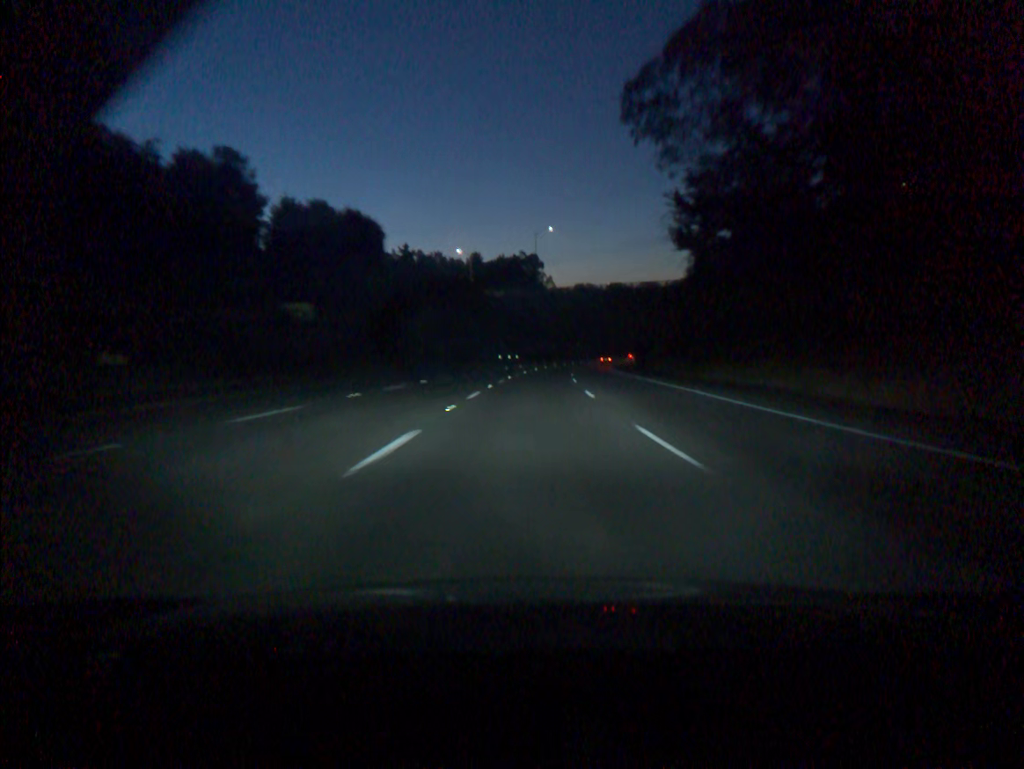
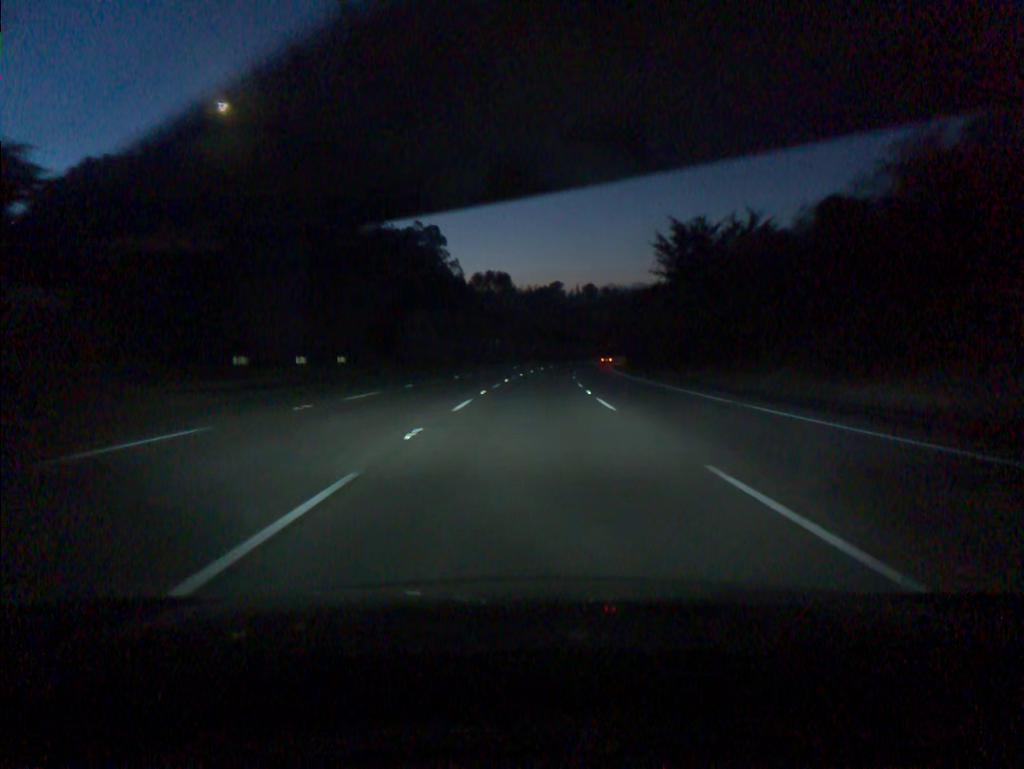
(+5.2, +92.3) m; +7°
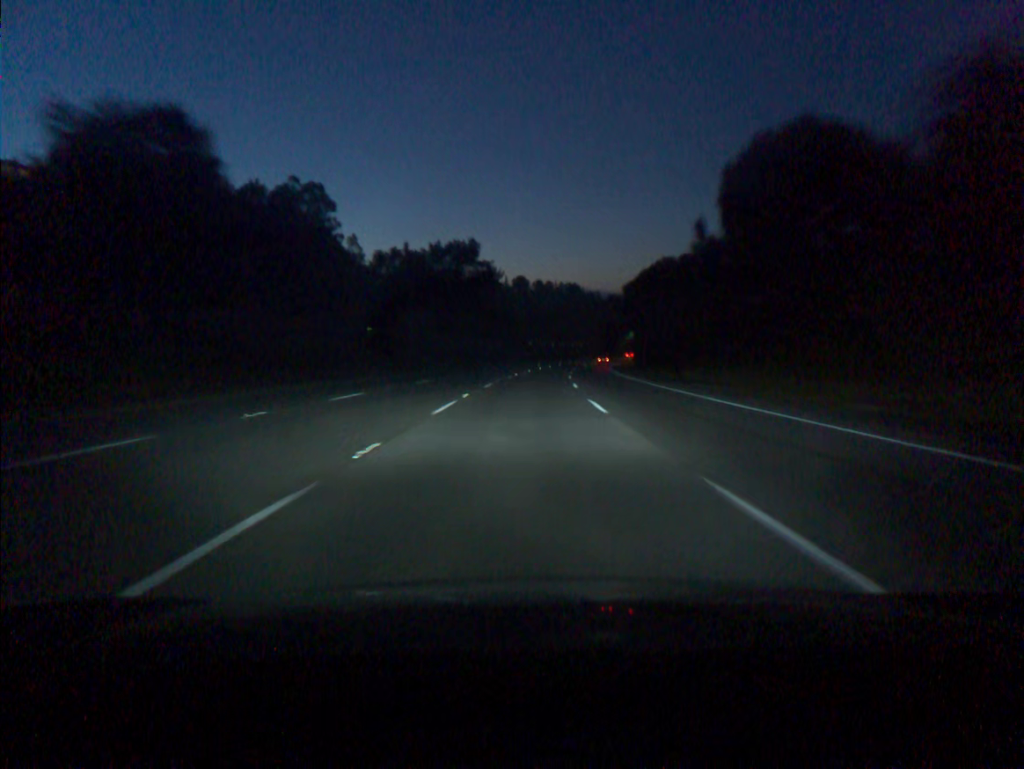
(+3.6, +74.0) m; +5°
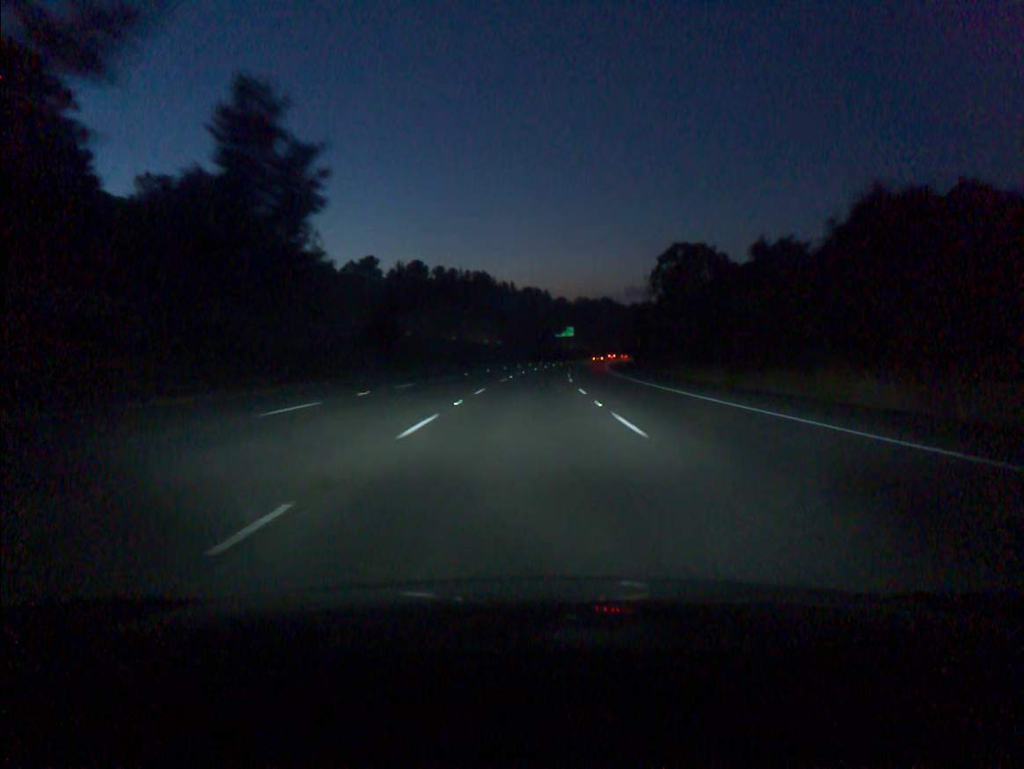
(+5.1, +92.3) m; +7°
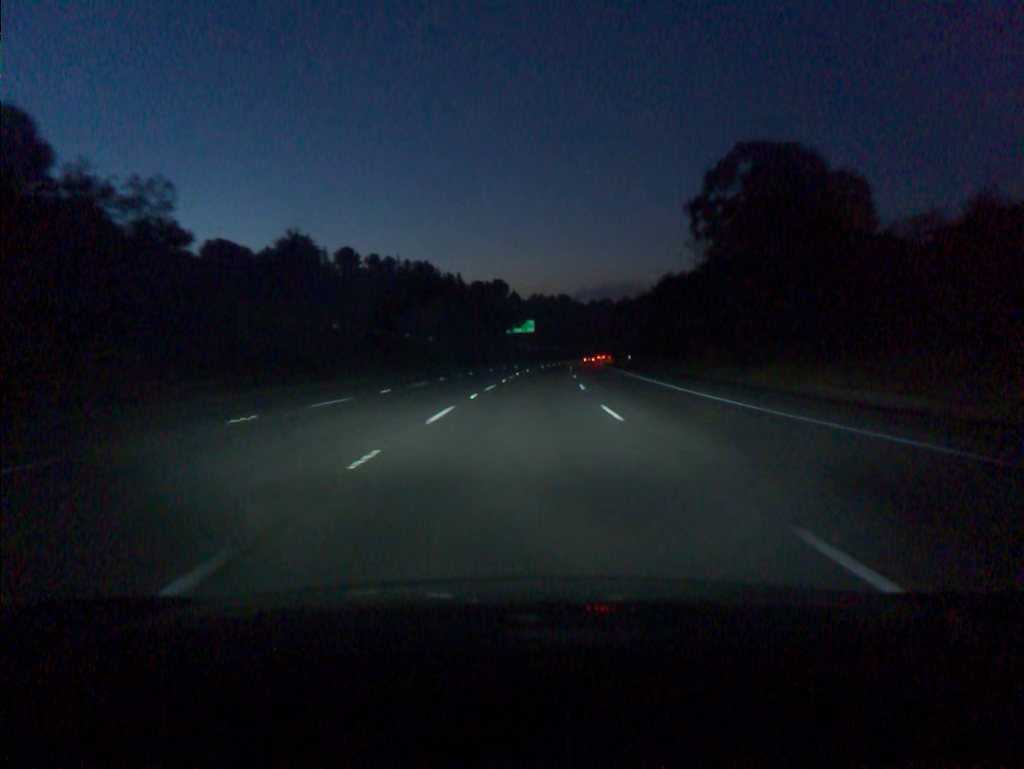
(+1.7, +55.5) m; +4°
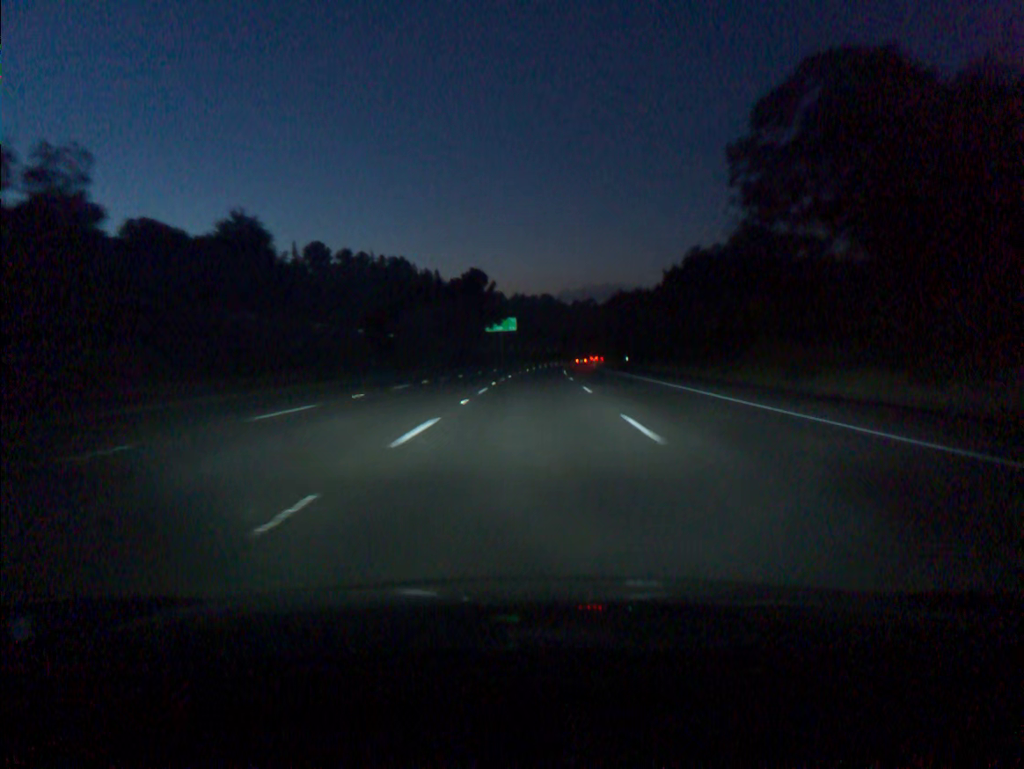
(+0.2, +18.5) m; +1°
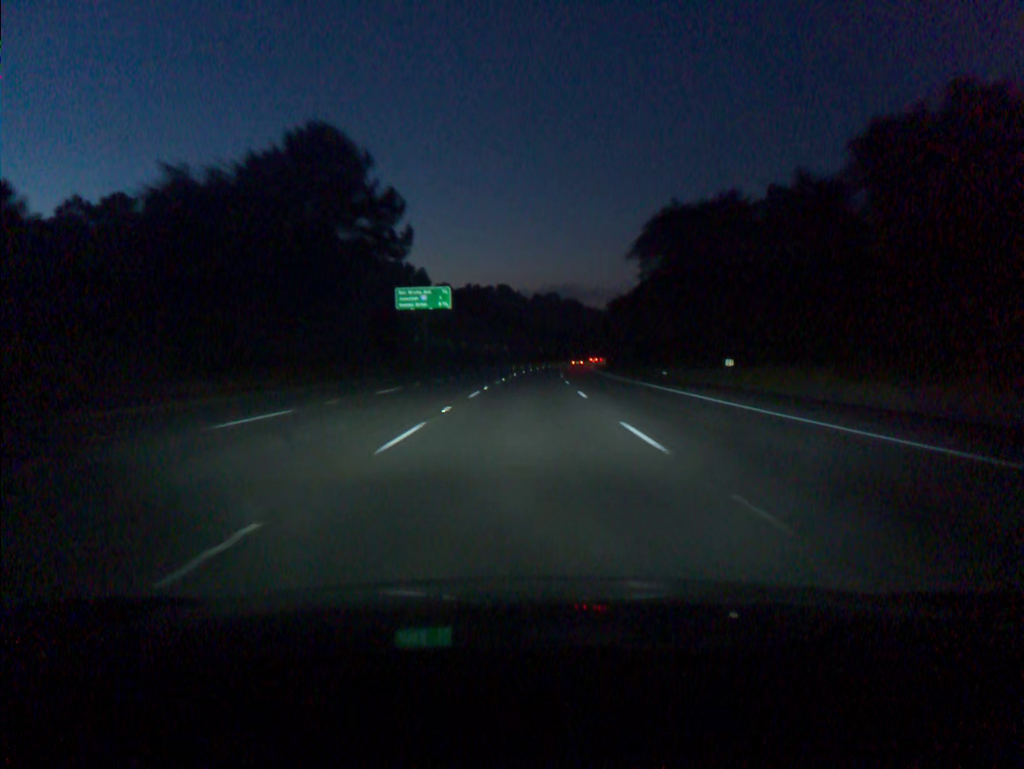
(+2.6, +73.9) m; +3°
